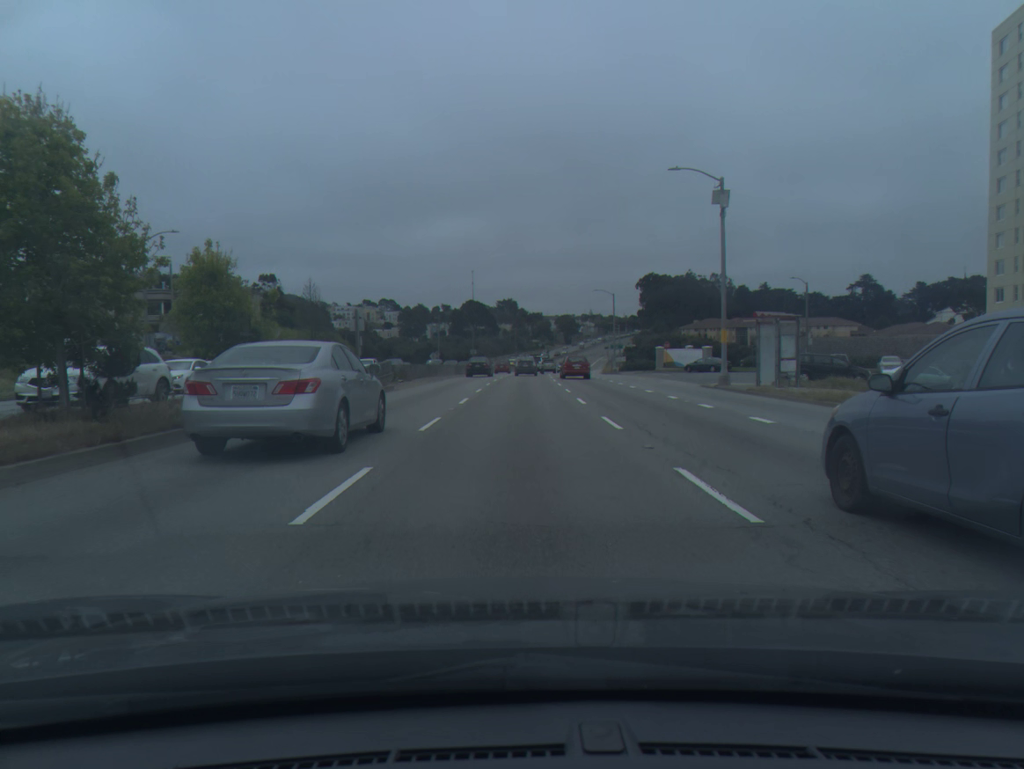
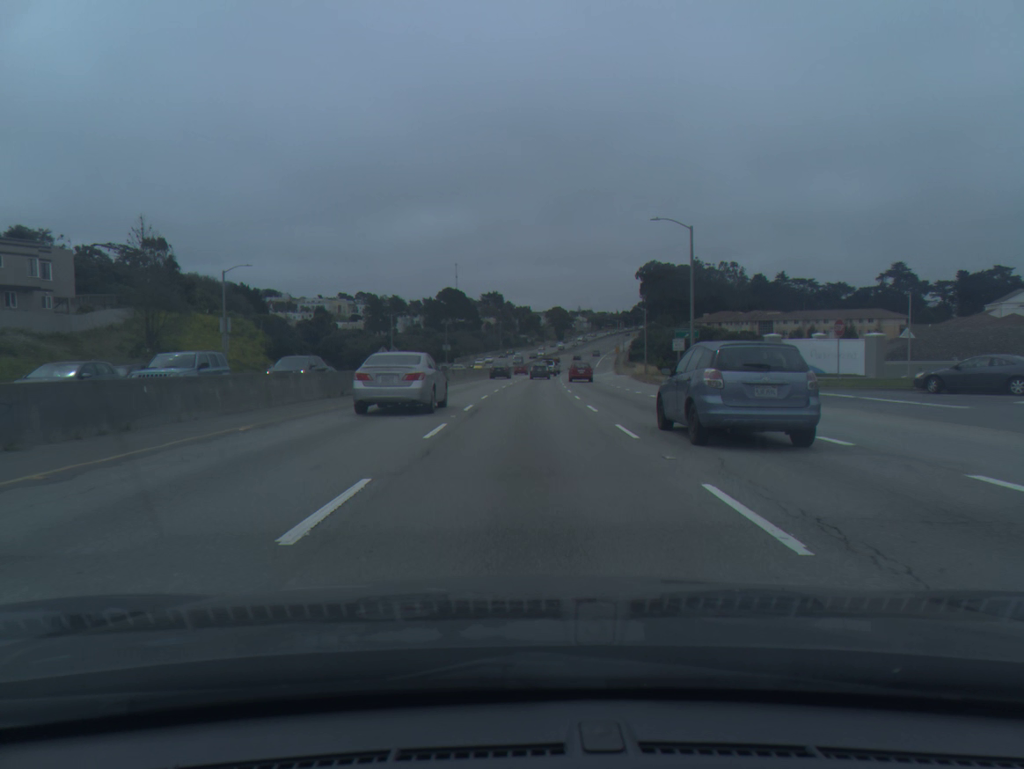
(+0.2, +45.5) m; +1°
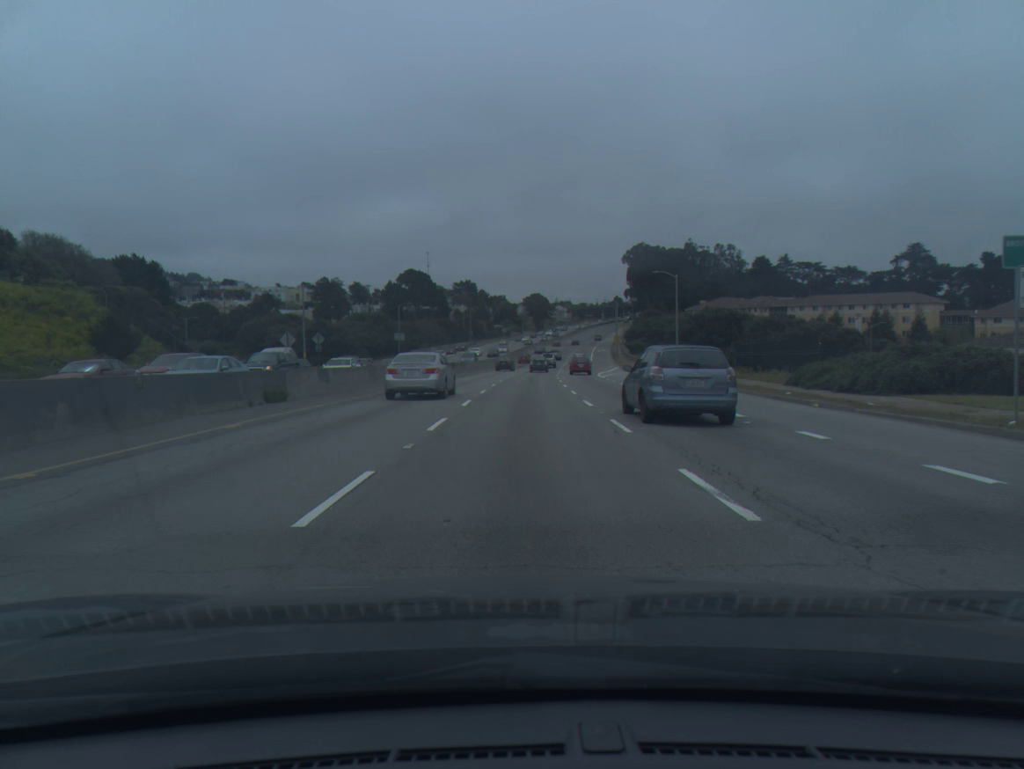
(+0.5, +36.1) m; +2°
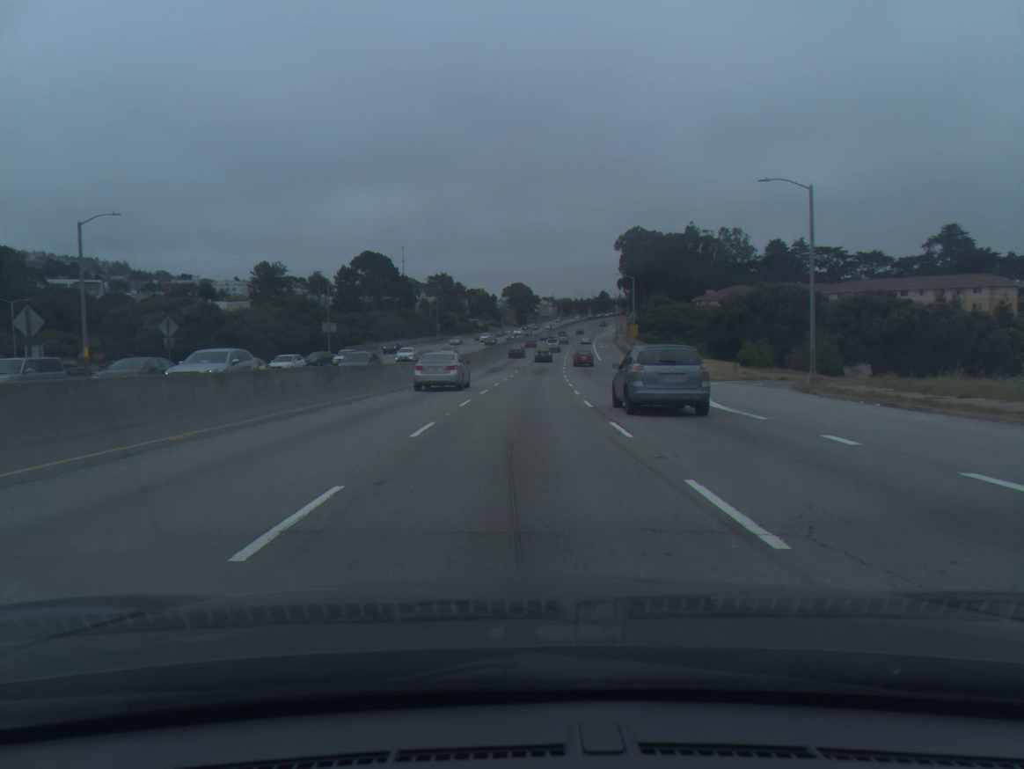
(+0.5, +38.0) m; +1°
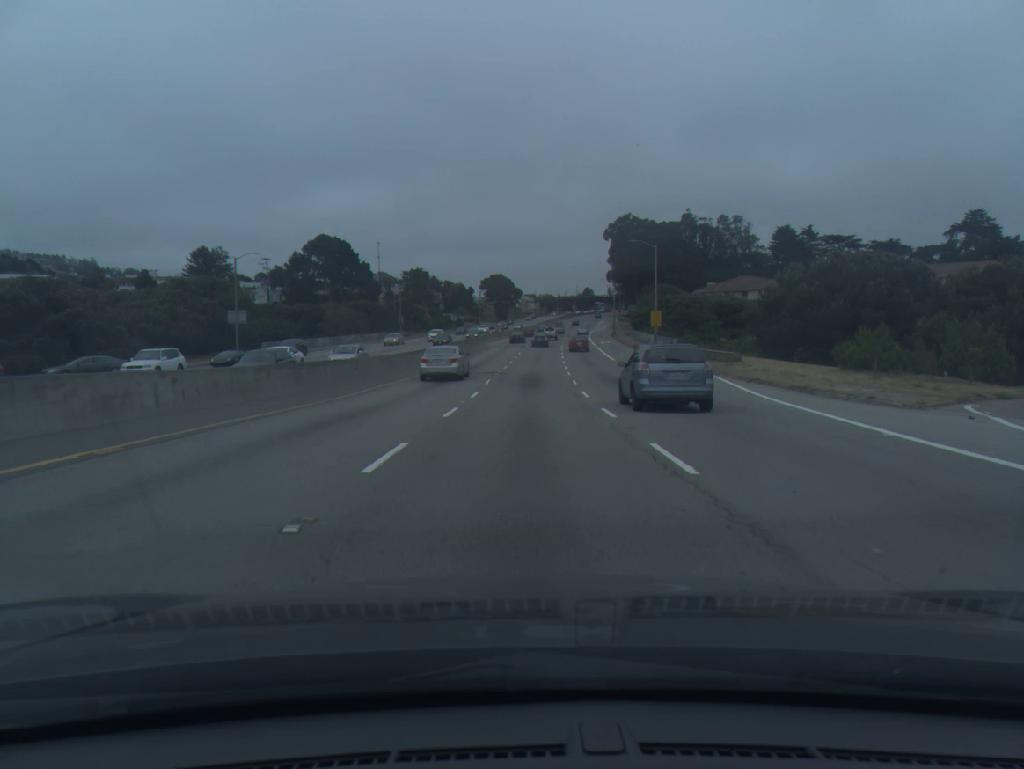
(+0.3, +26.3) m; +1°
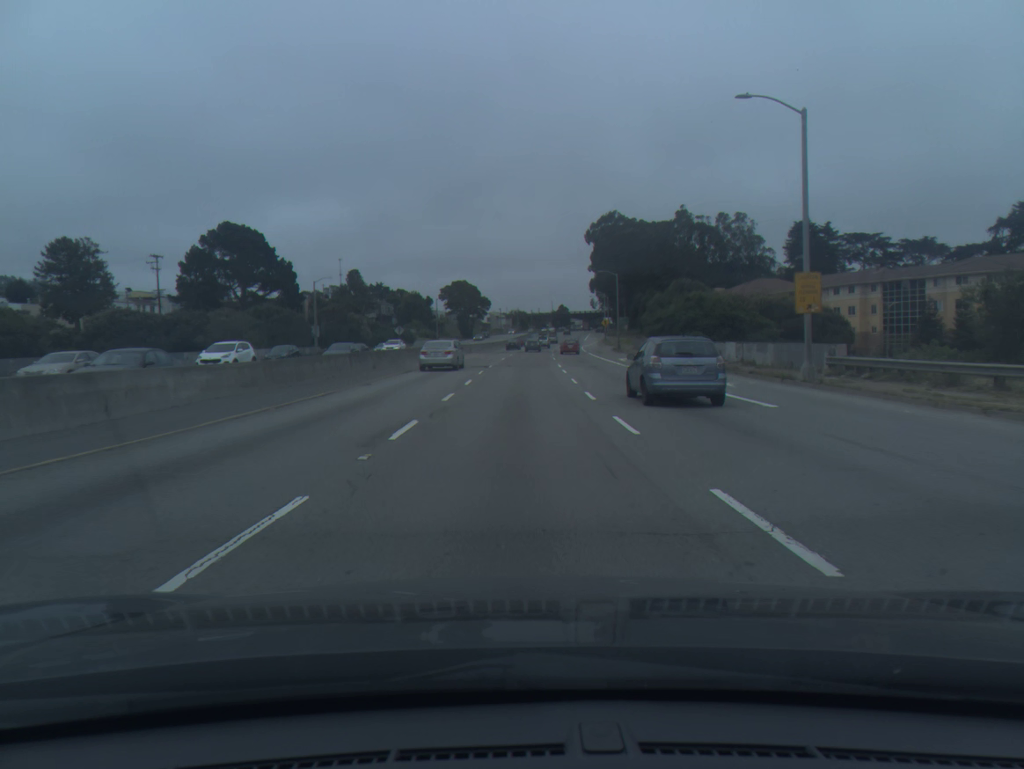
(+0.8, +40.7) m; +2°
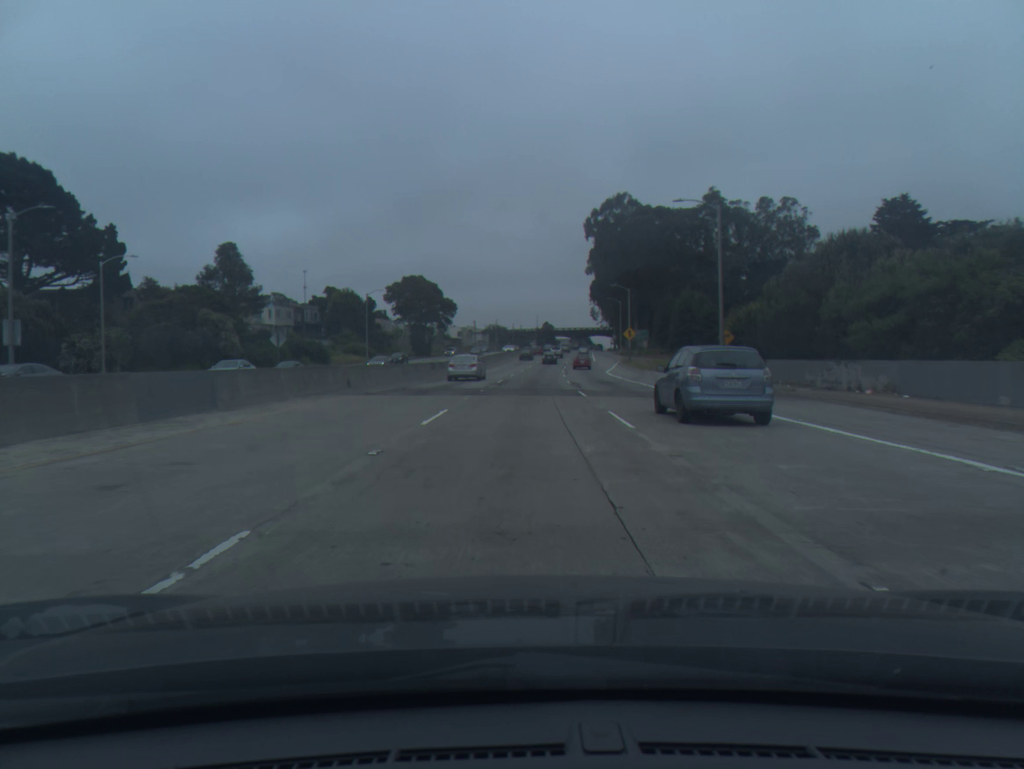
(+0.7, +55.6) m; +2°
